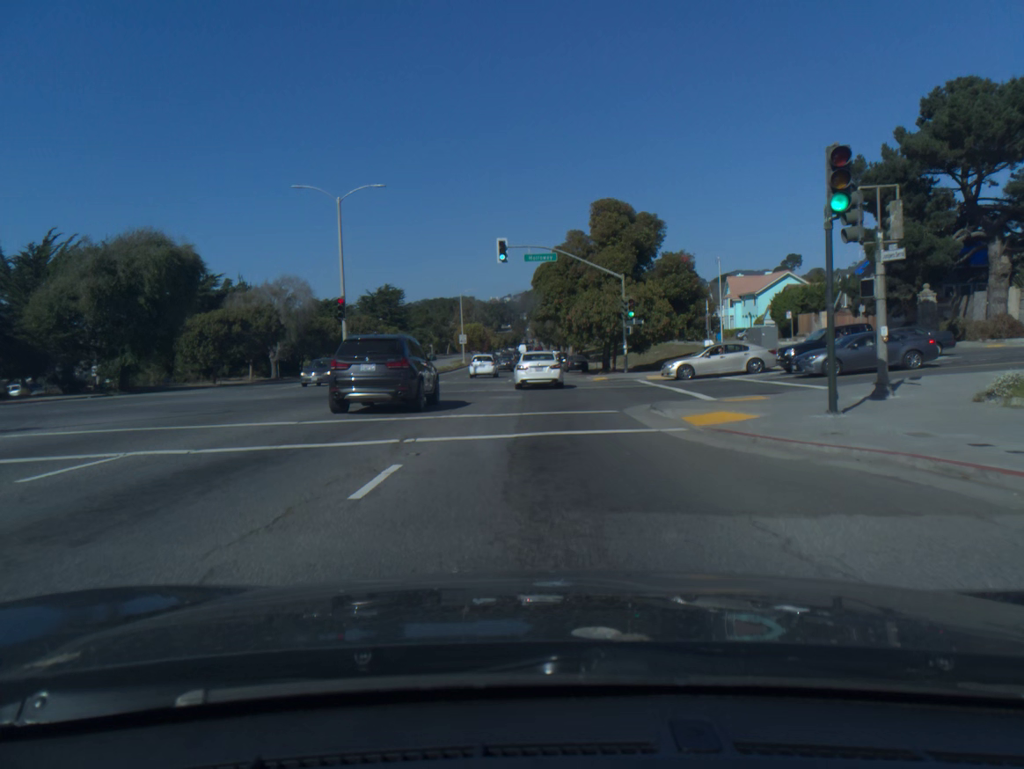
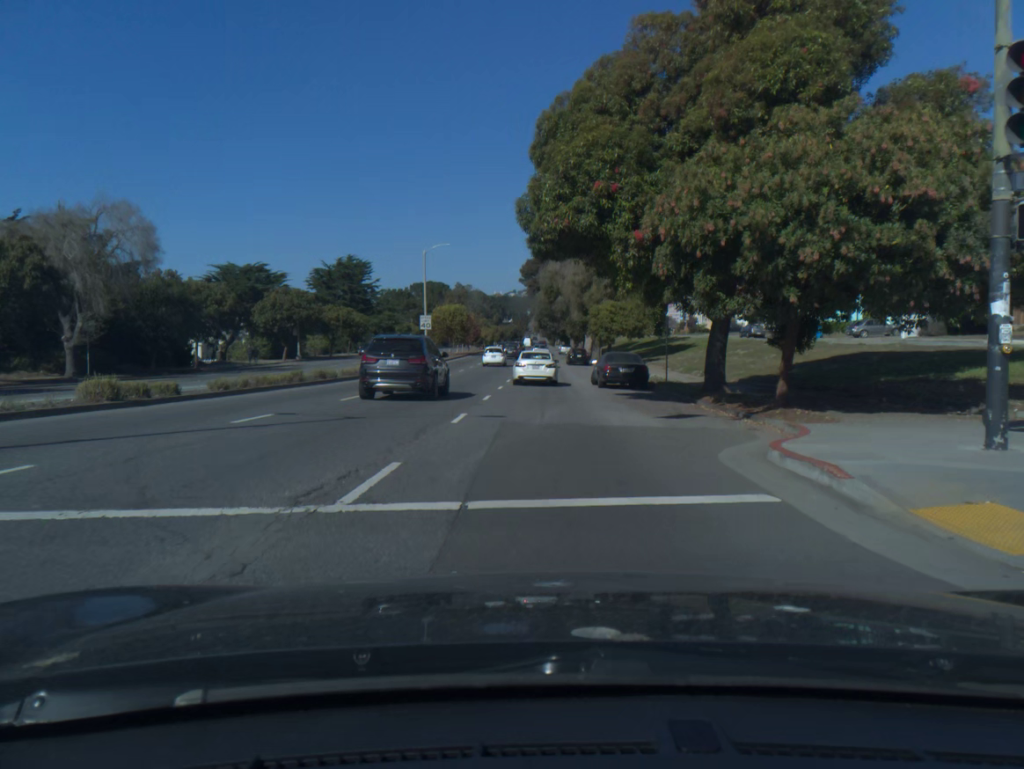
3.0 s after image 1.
(-0.1, +35.1) m; 0°
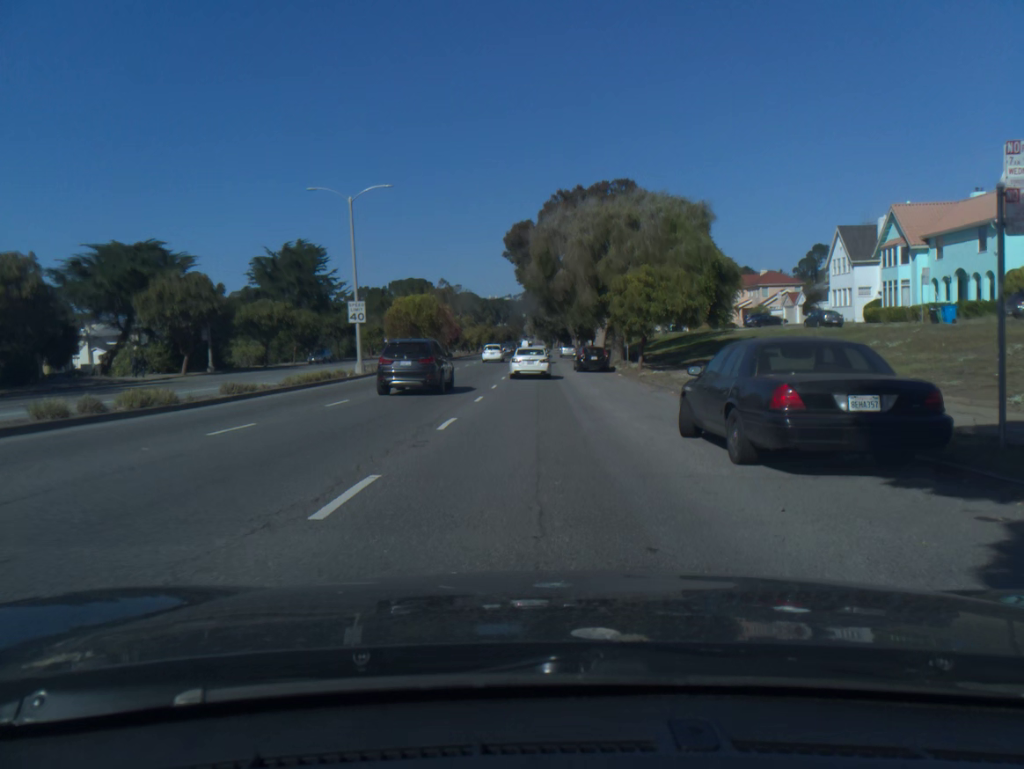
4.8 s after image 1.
(0.0, +22.7) m; 0°
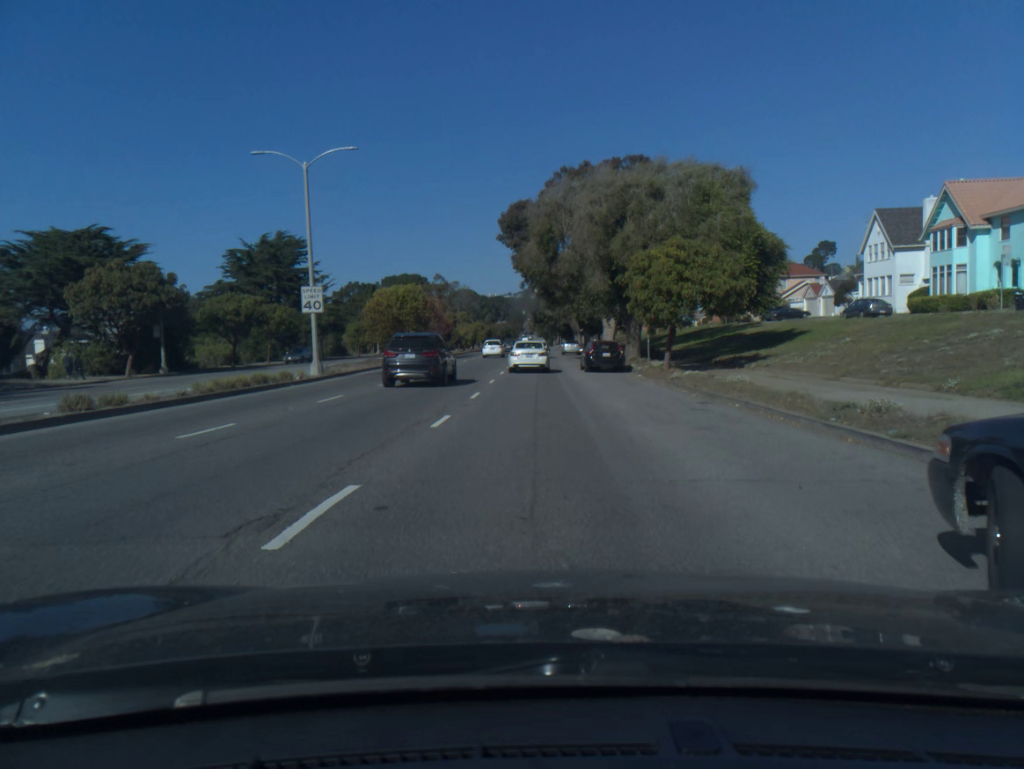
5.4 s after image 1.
(0.0, +8.1) m; 0°
